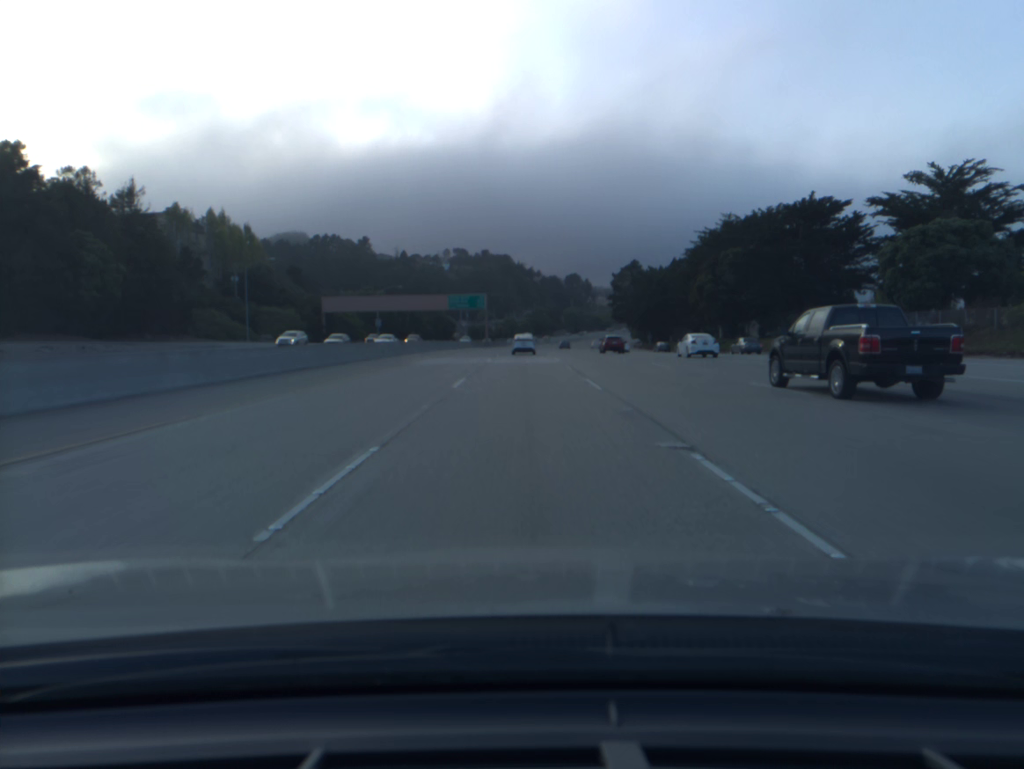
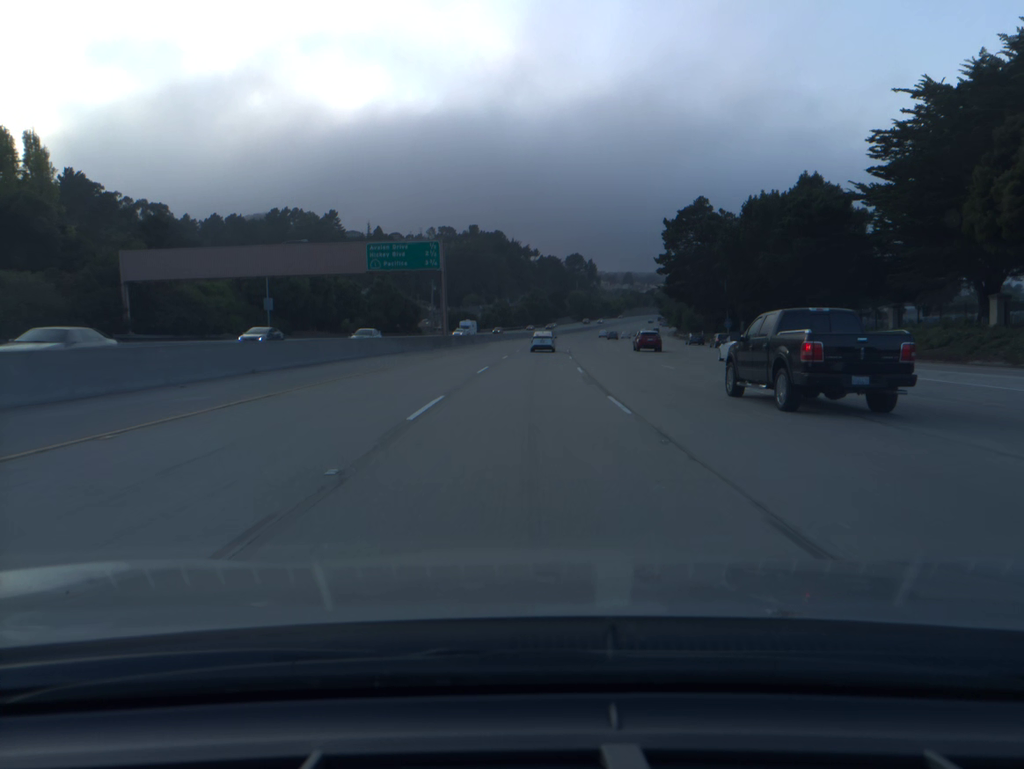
(0.0, +70.3) m; 0°
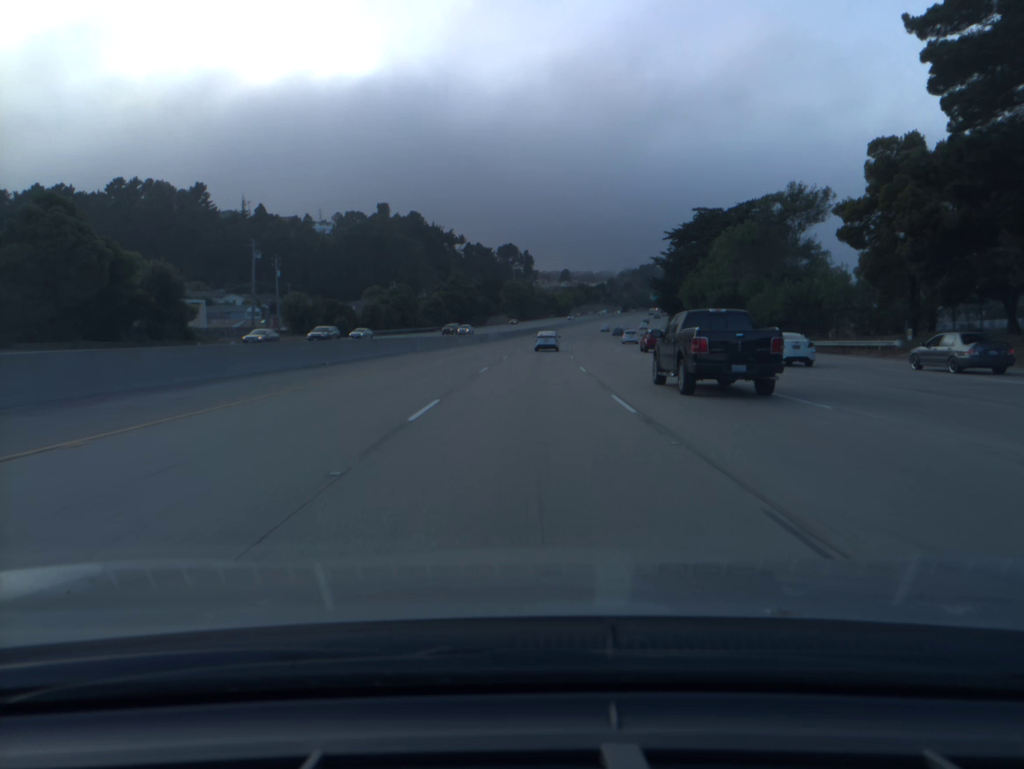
(+3.4, +88.0) m; +5°
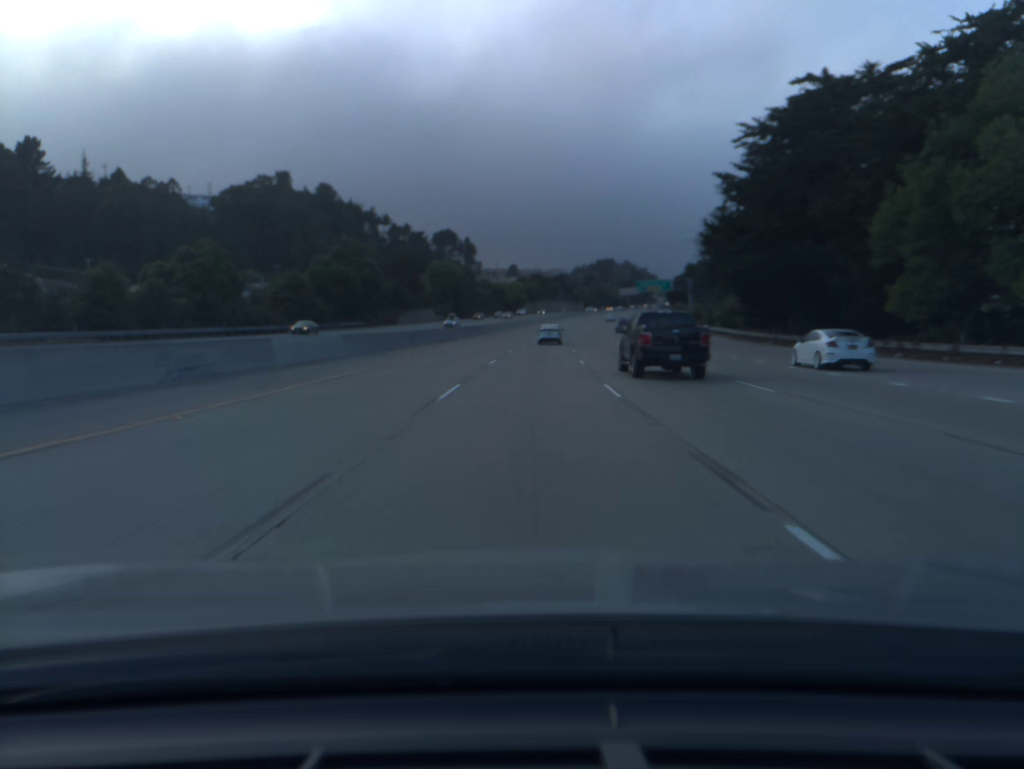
(+2.3, +70.1) m; +4°
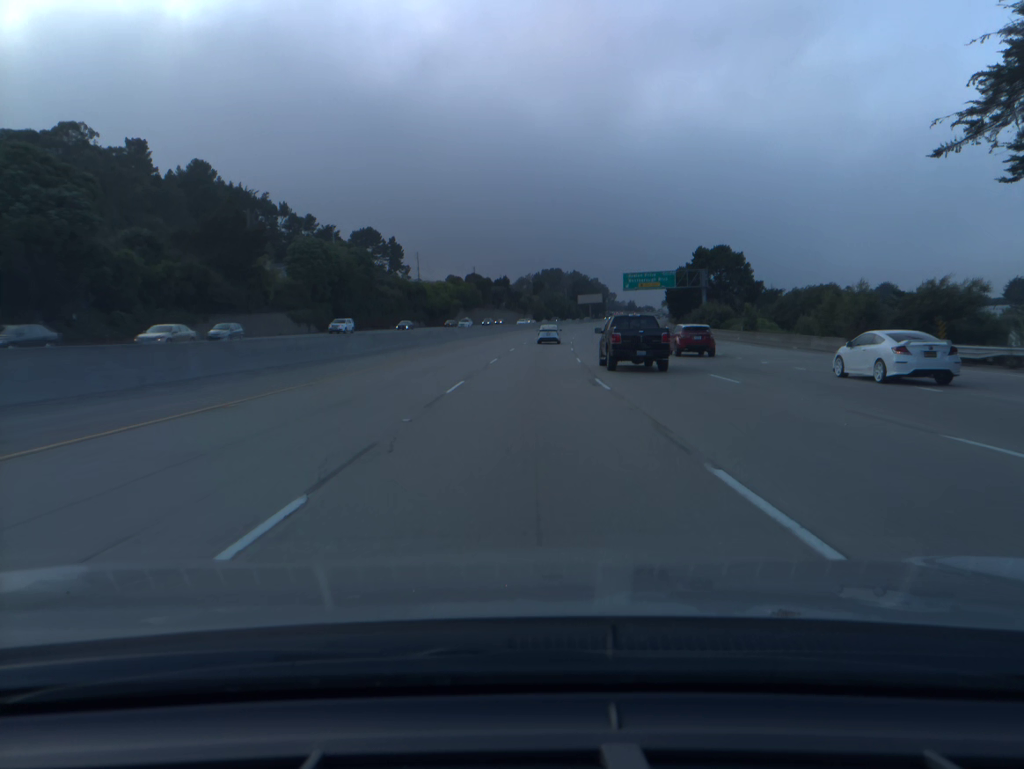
(+2.6, +70.5) m; +4°
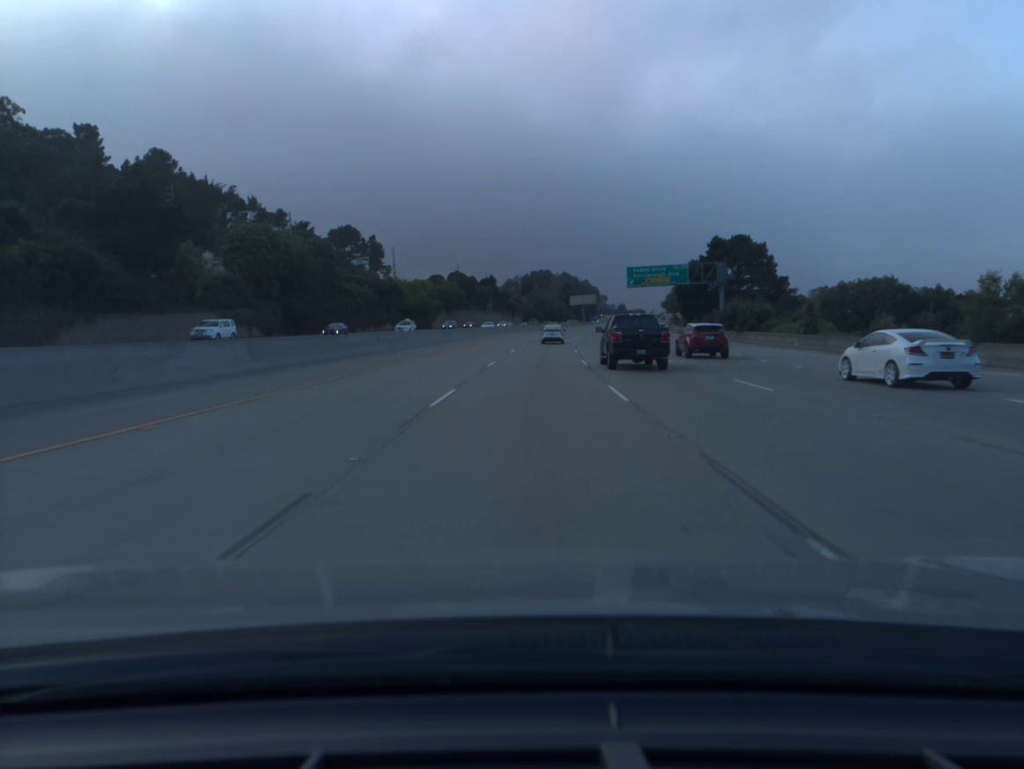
(+0.1, +17.7) m; +1°
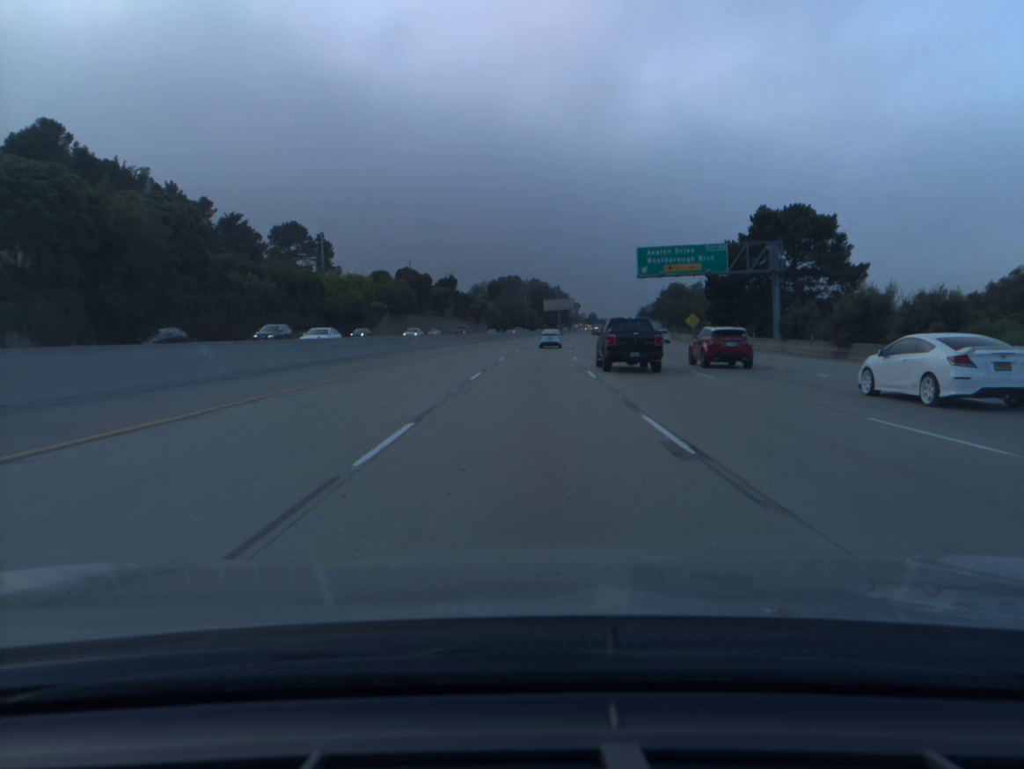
(+0.7, +35.4) m; +2°
